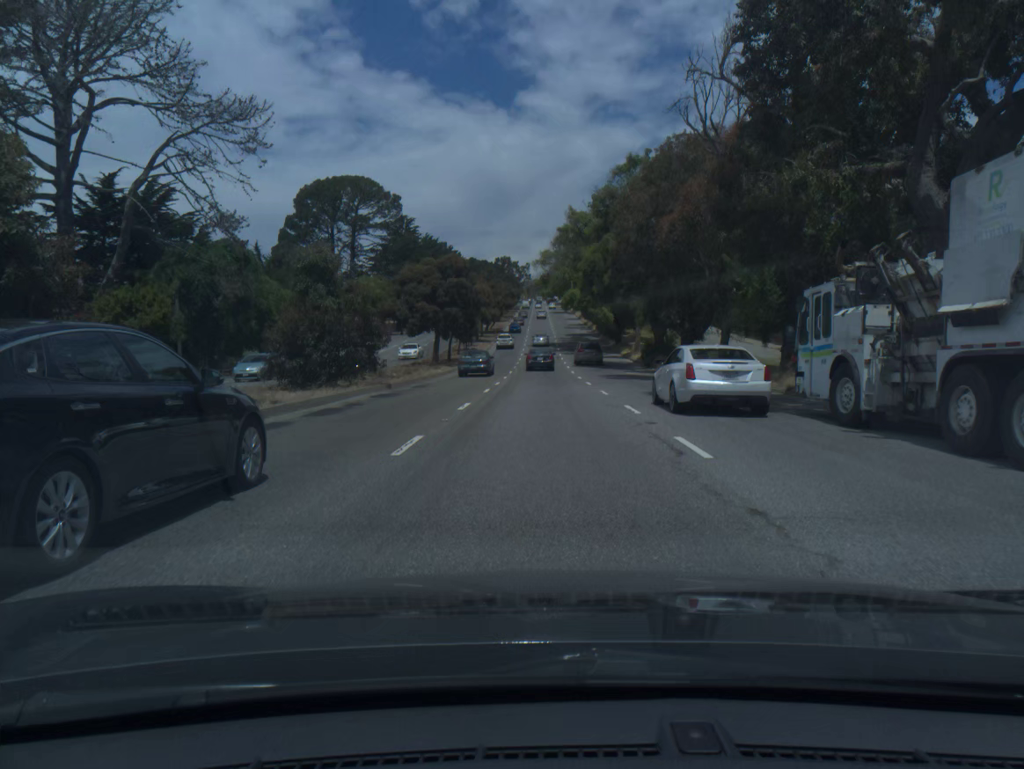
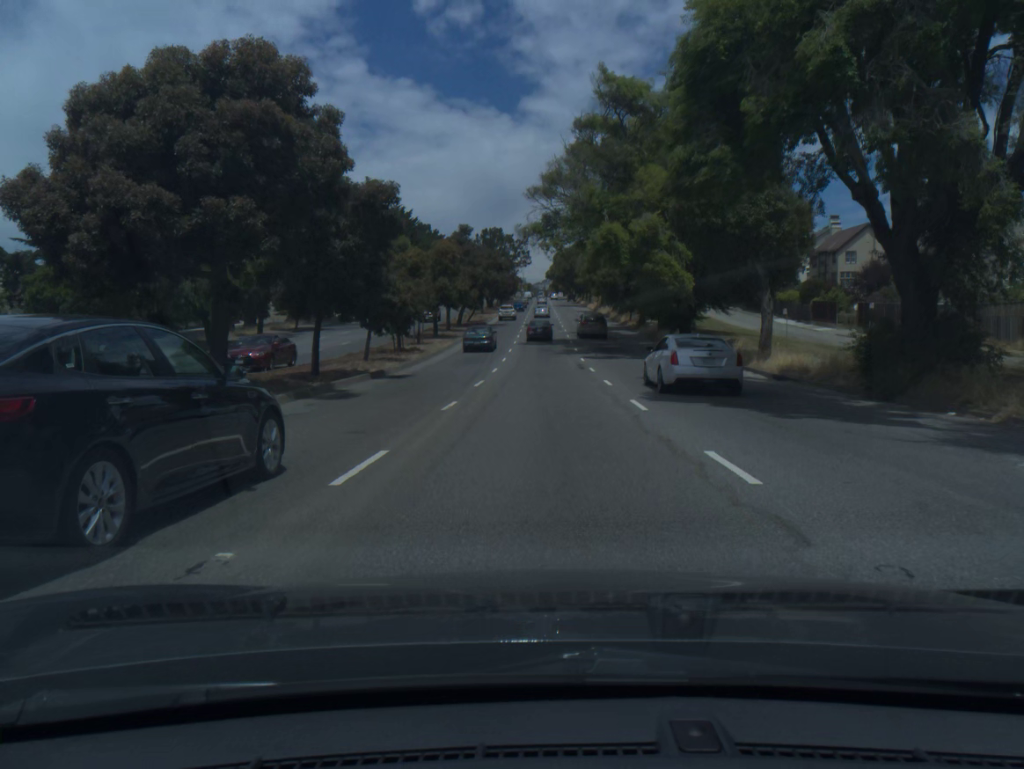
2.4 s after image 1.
(0.0, +38.4) m; 0°
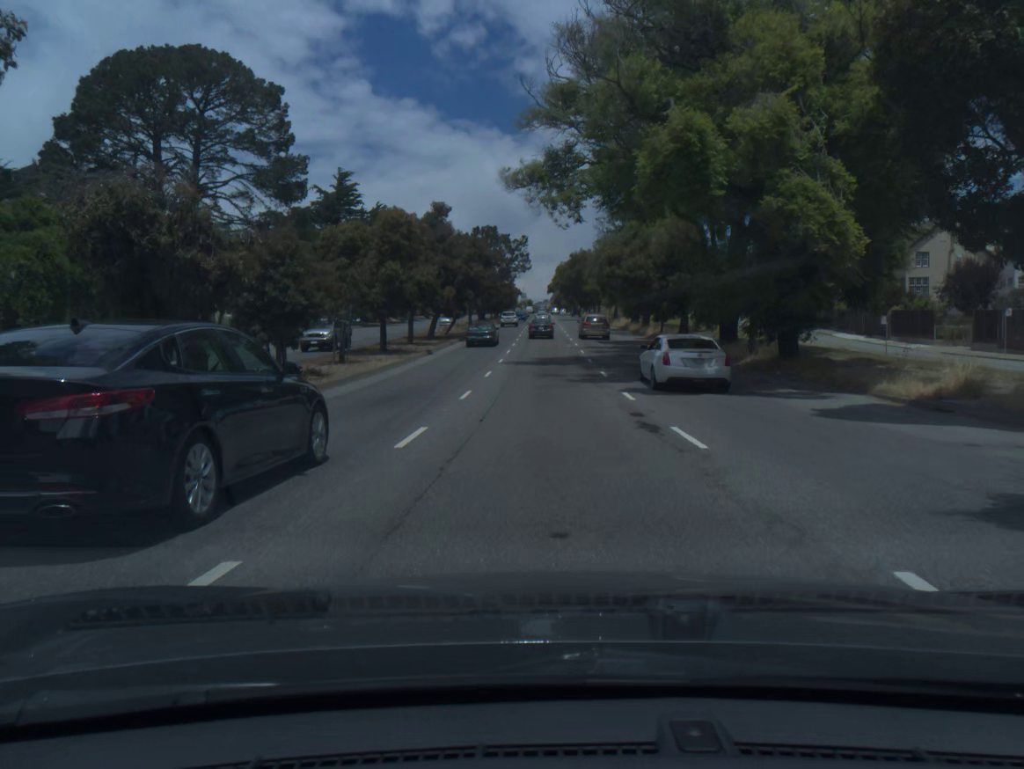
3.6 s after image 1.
(0.0, +19.1) m; 0°
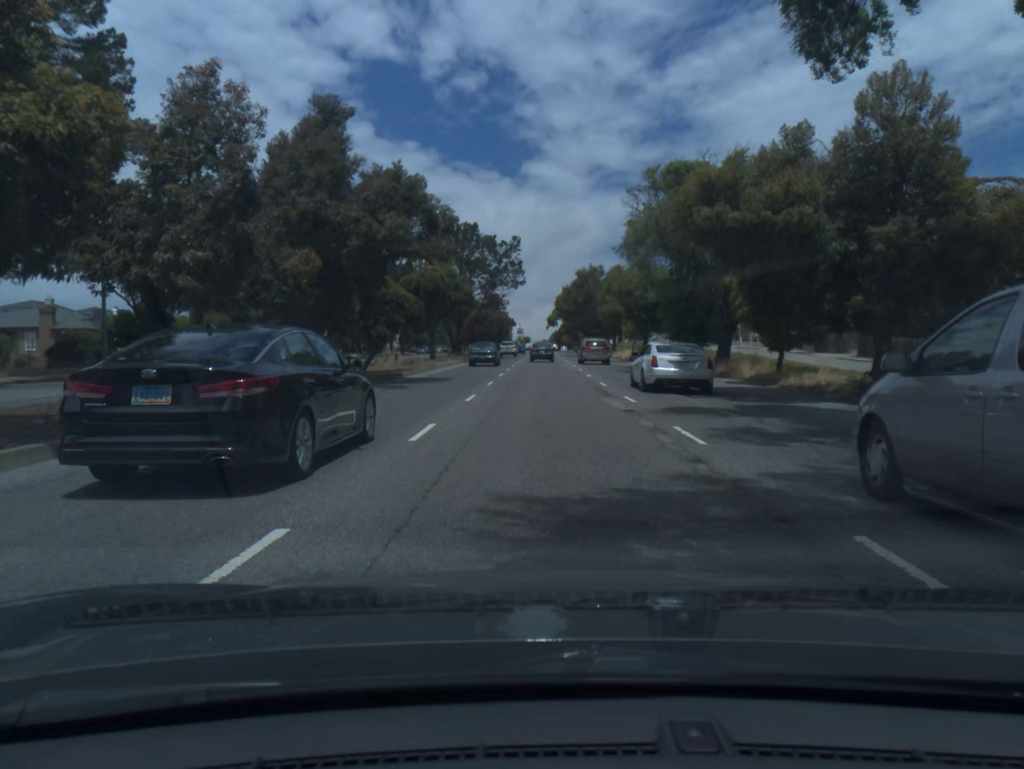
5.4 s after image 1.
(0.0, +28.3) m; 0°
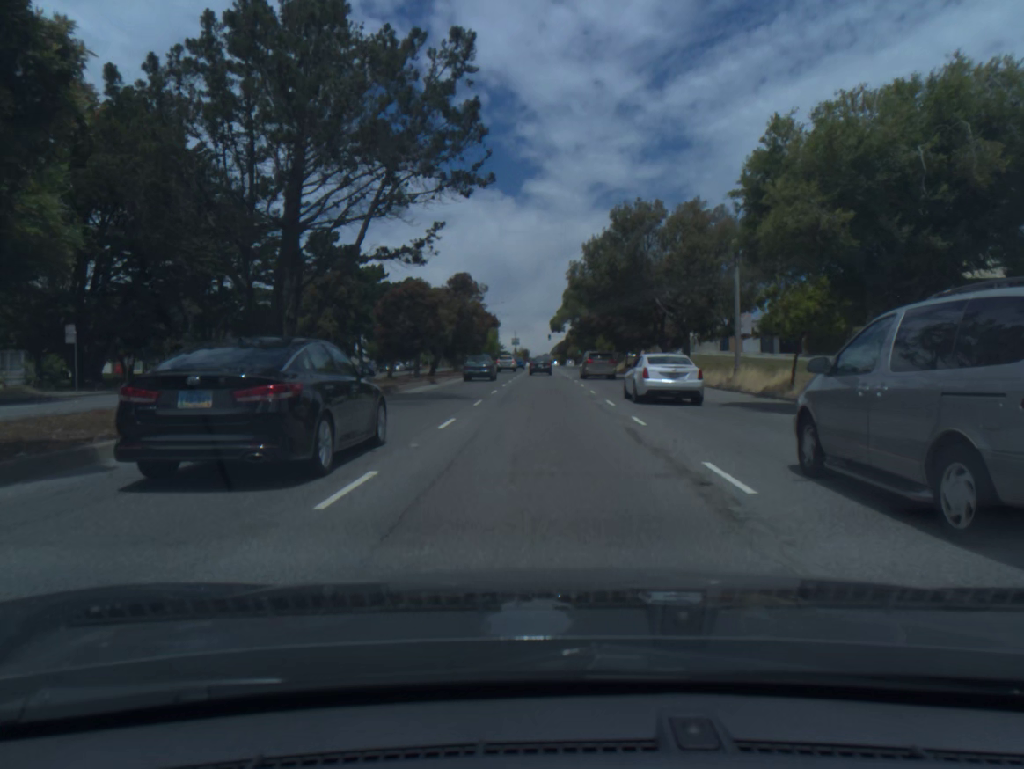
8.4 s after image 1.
(+0.2, +47.1) m; 0°
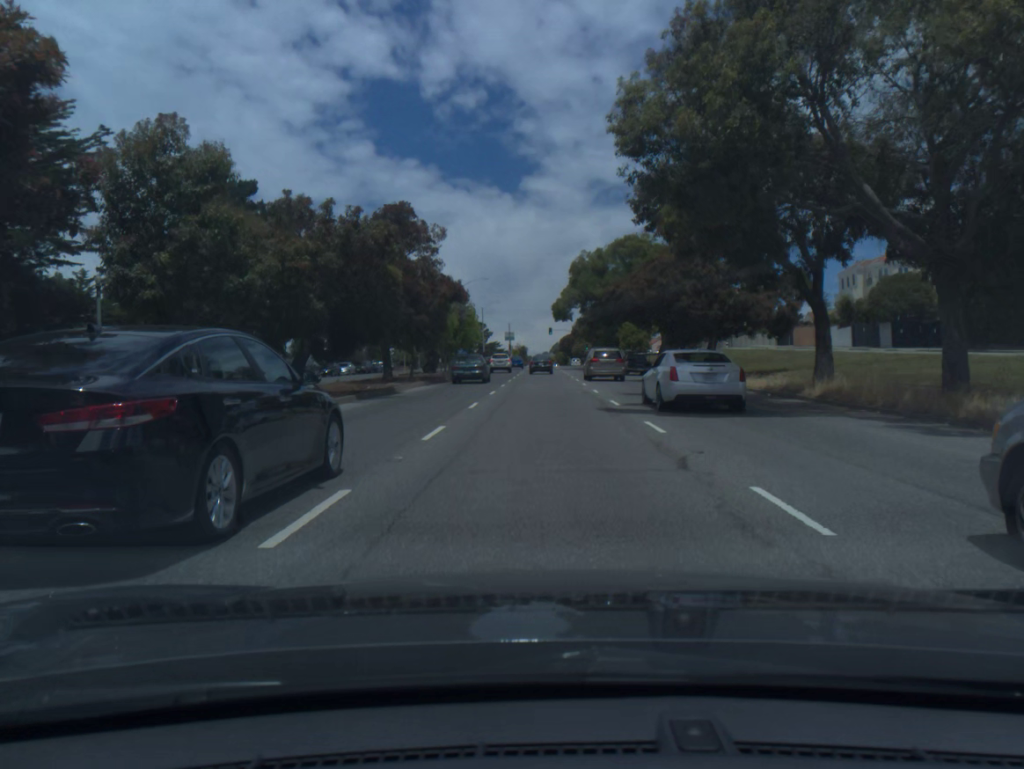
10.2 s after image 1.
(0.0, +30.3) m; 0°
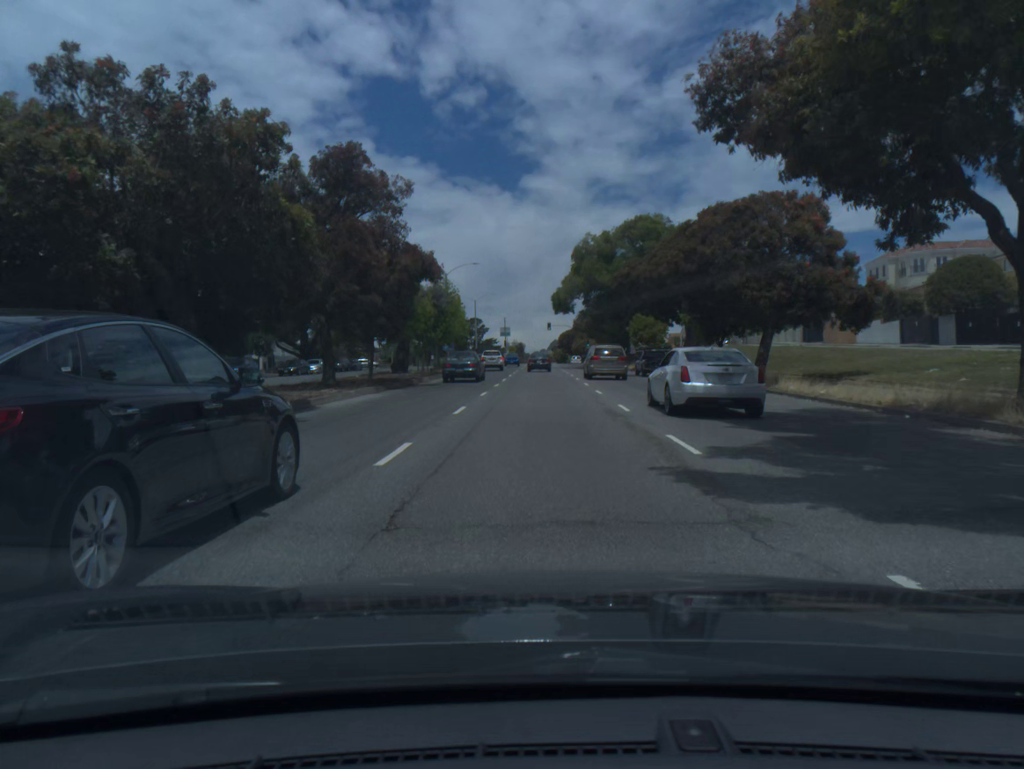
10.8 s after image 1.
(0.0, +10.3) m; 0°
